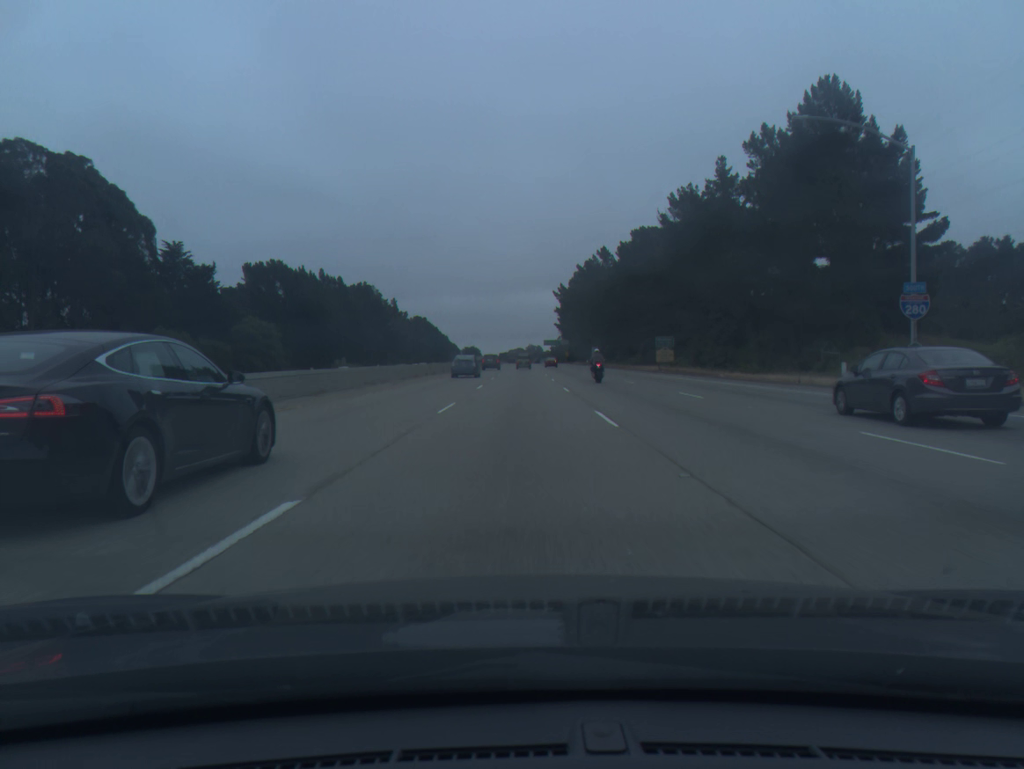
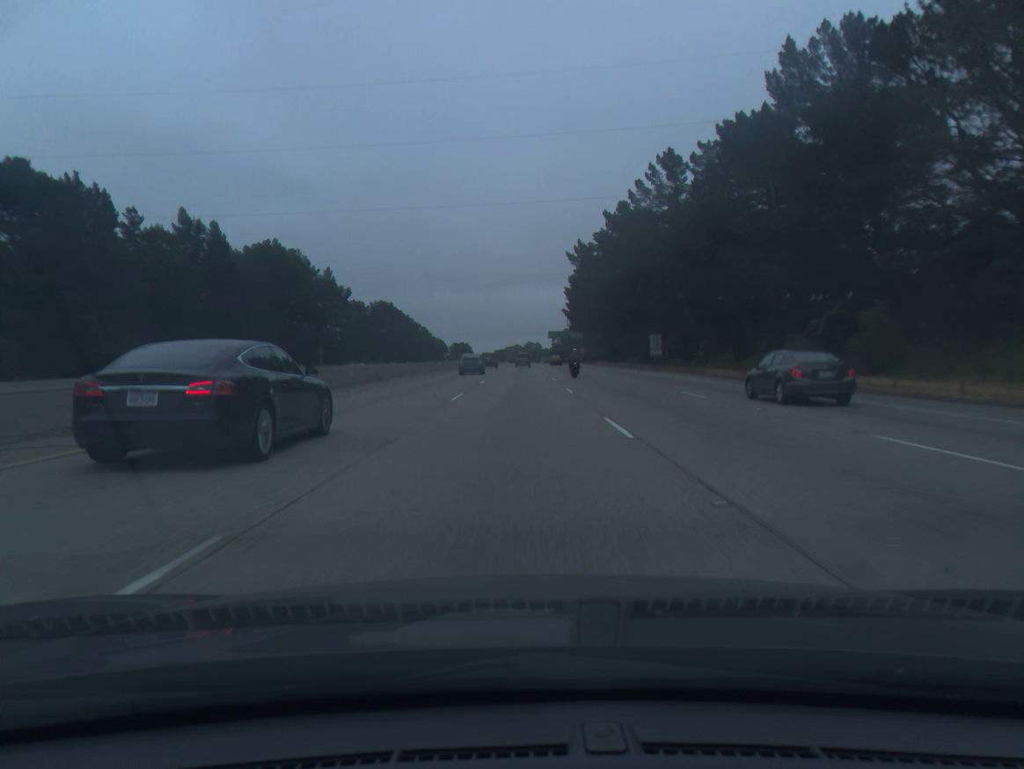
(+0.5, +75.0) m; 0°
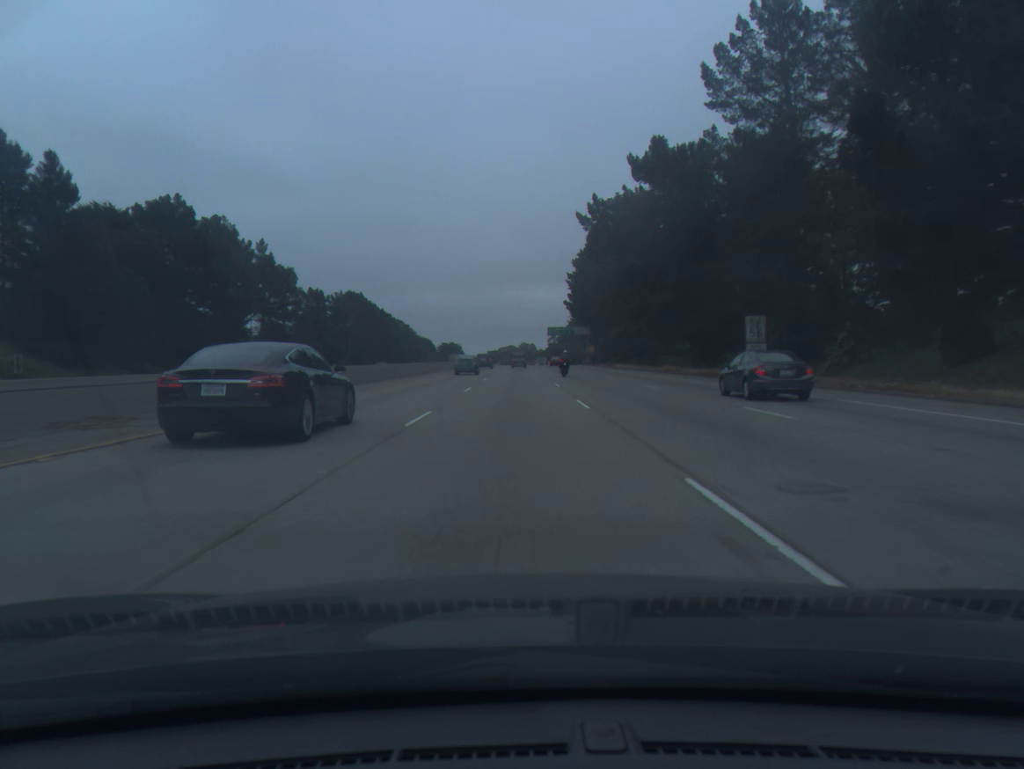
(+0.1, +37.4) m; 0°
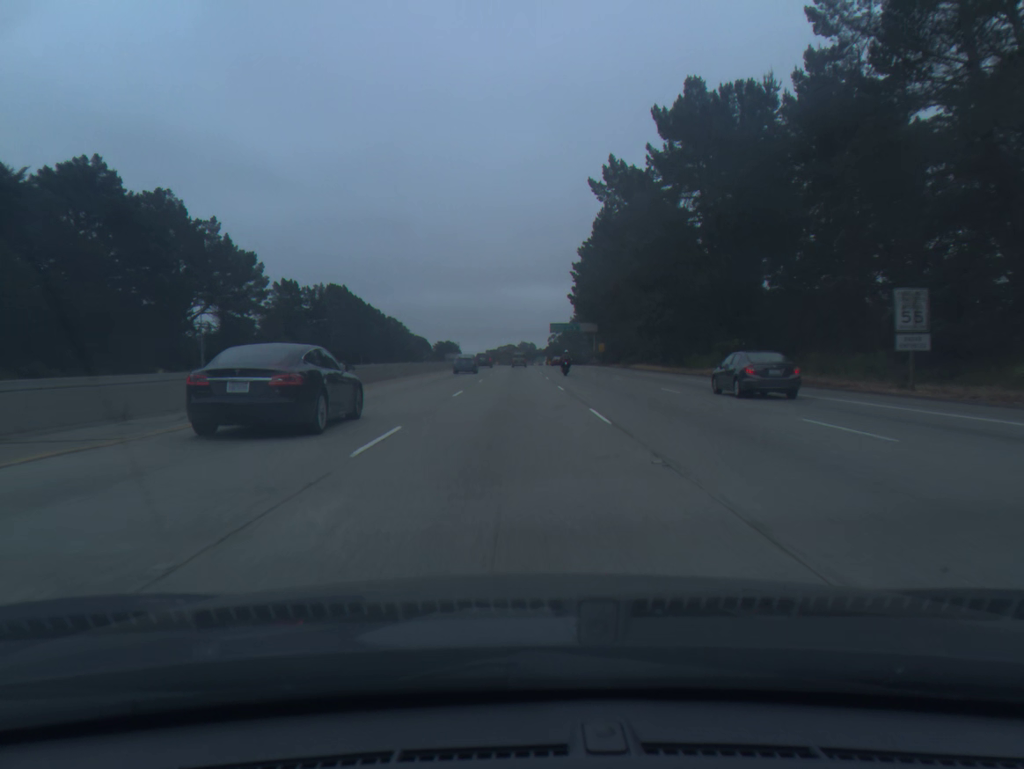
(0.0, +18.7) m; 0°
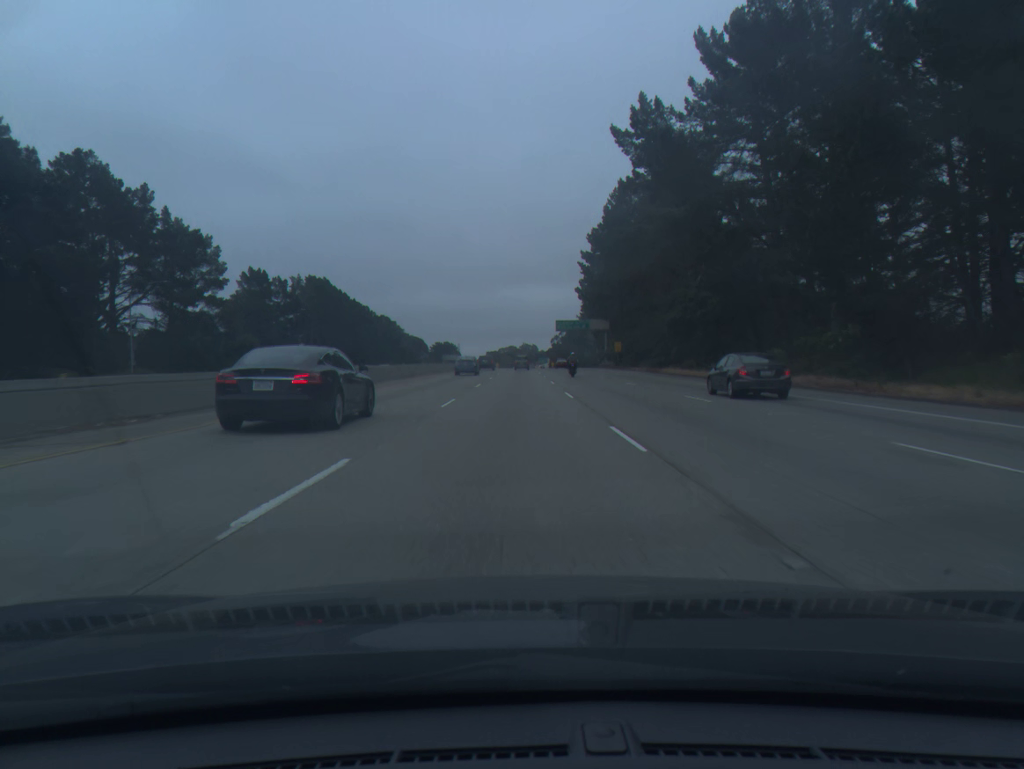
(0.0, +18.7) m; 0°
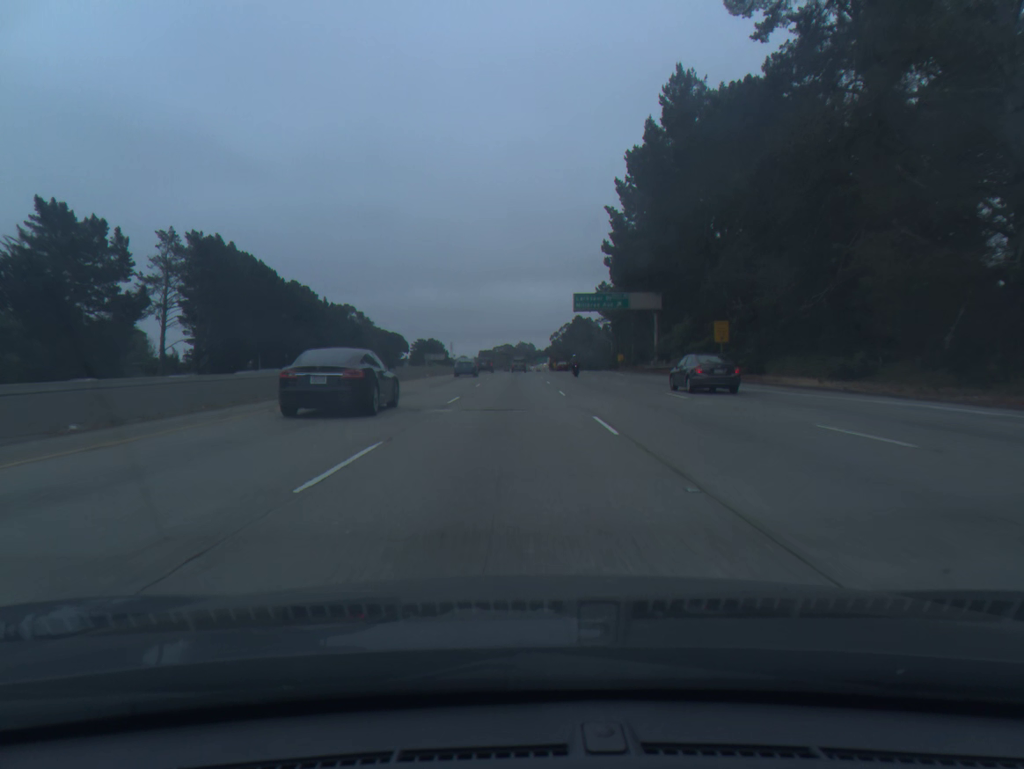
(+0.1, +56.0) m; 0°
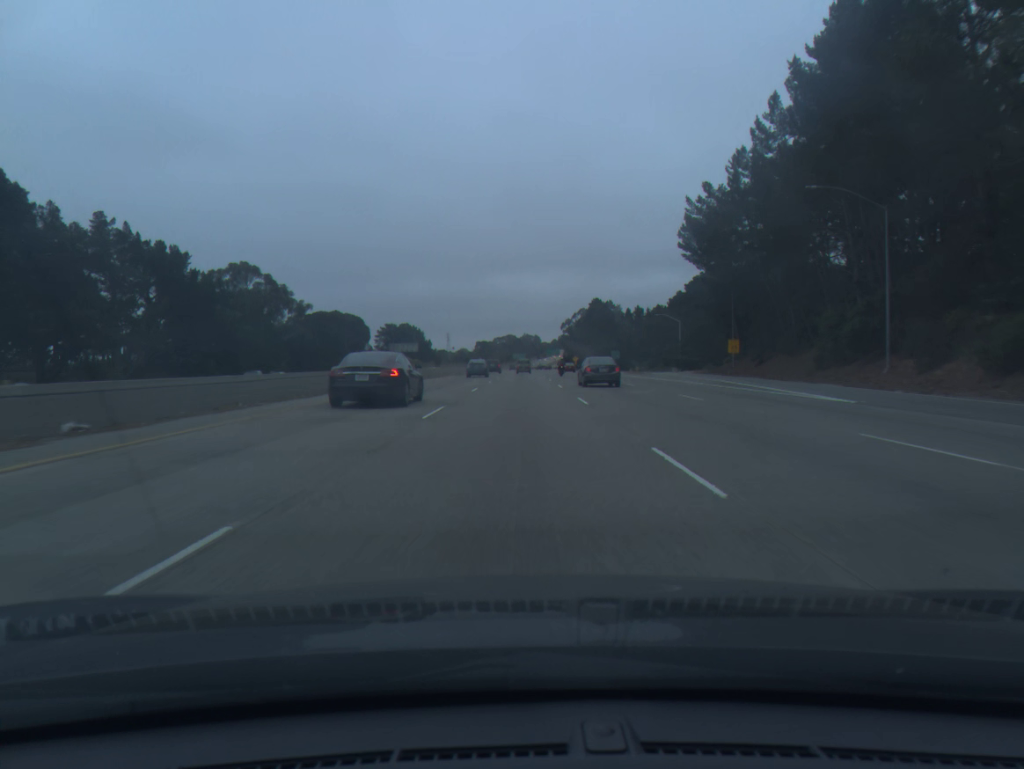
(-0.3, +93.4) m; 0°
